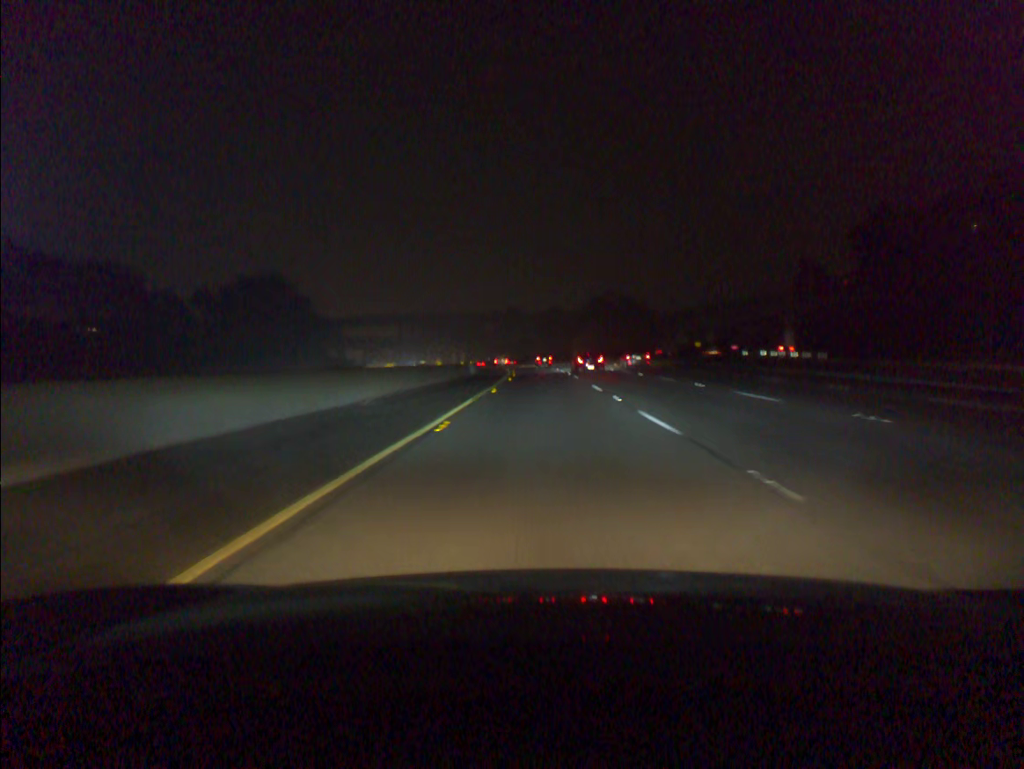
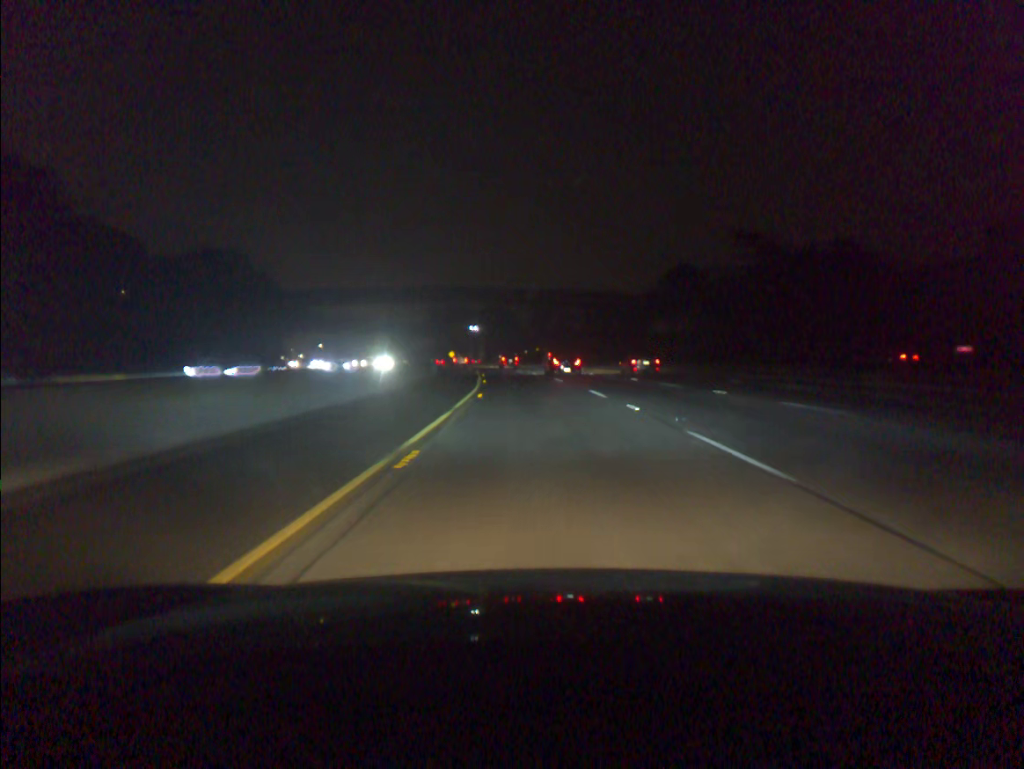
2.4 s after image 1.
(-1.5, +76.9) m; -3°
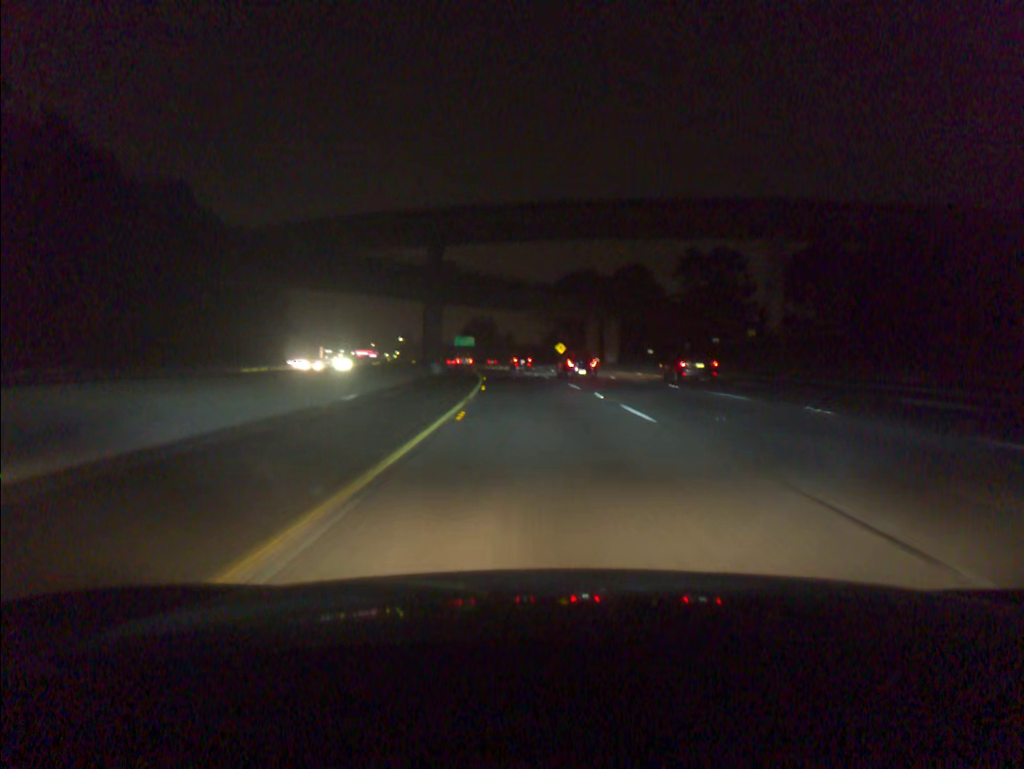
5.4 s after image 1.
(-7.7, +94.8) m; -9°
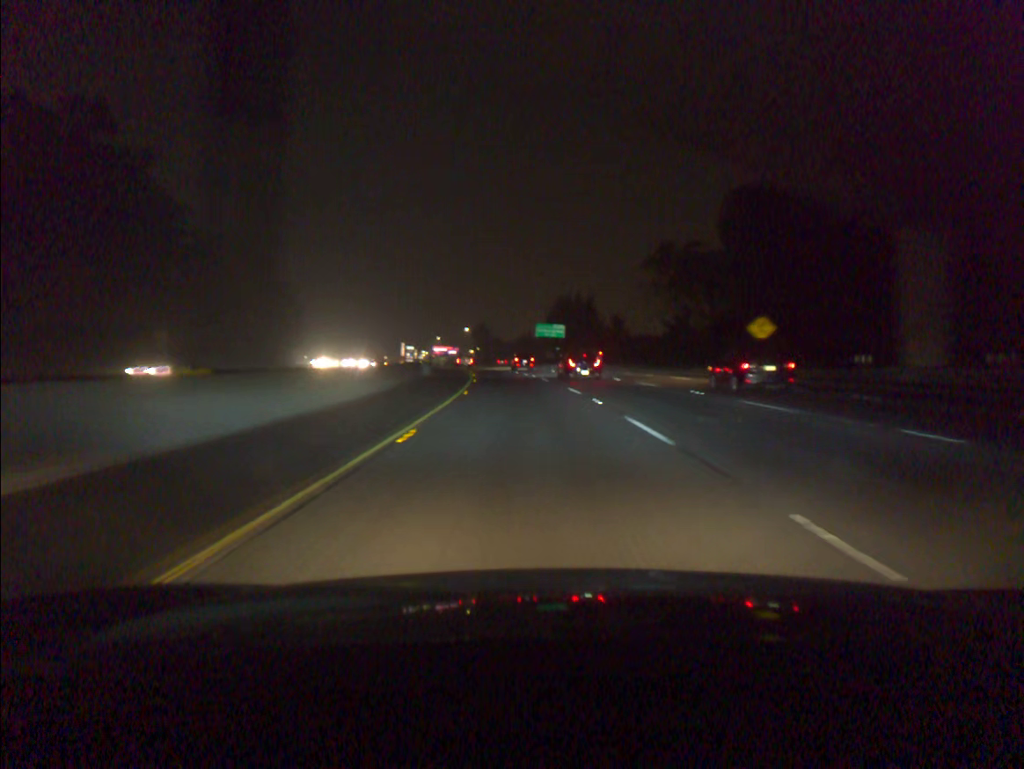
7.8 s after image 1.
(-4.5, +76.9) m; -7°
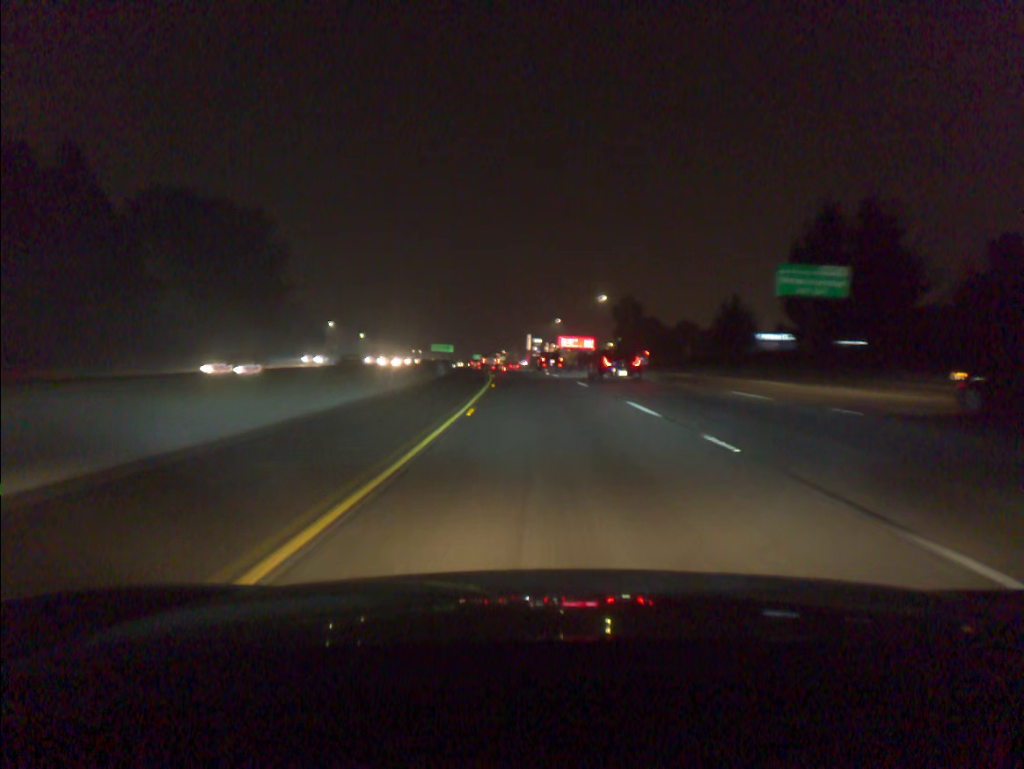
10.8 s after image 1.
(-8.8, +96.7) m; -10°
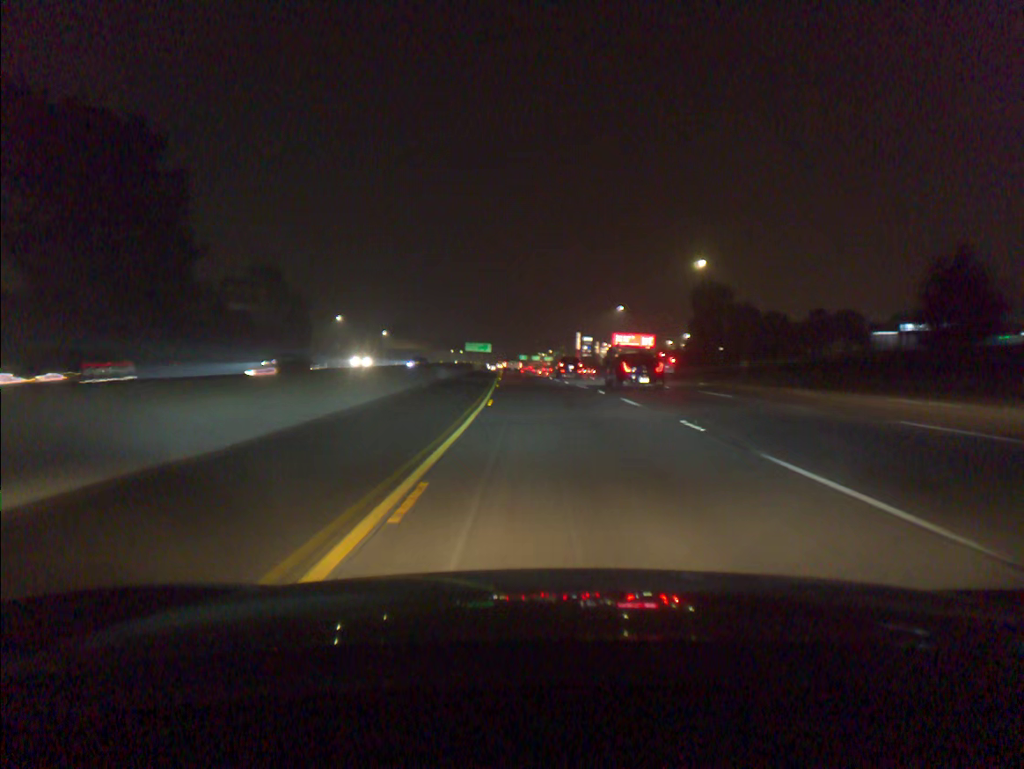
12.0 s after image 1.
(-1.2, +39.2) m; -4°
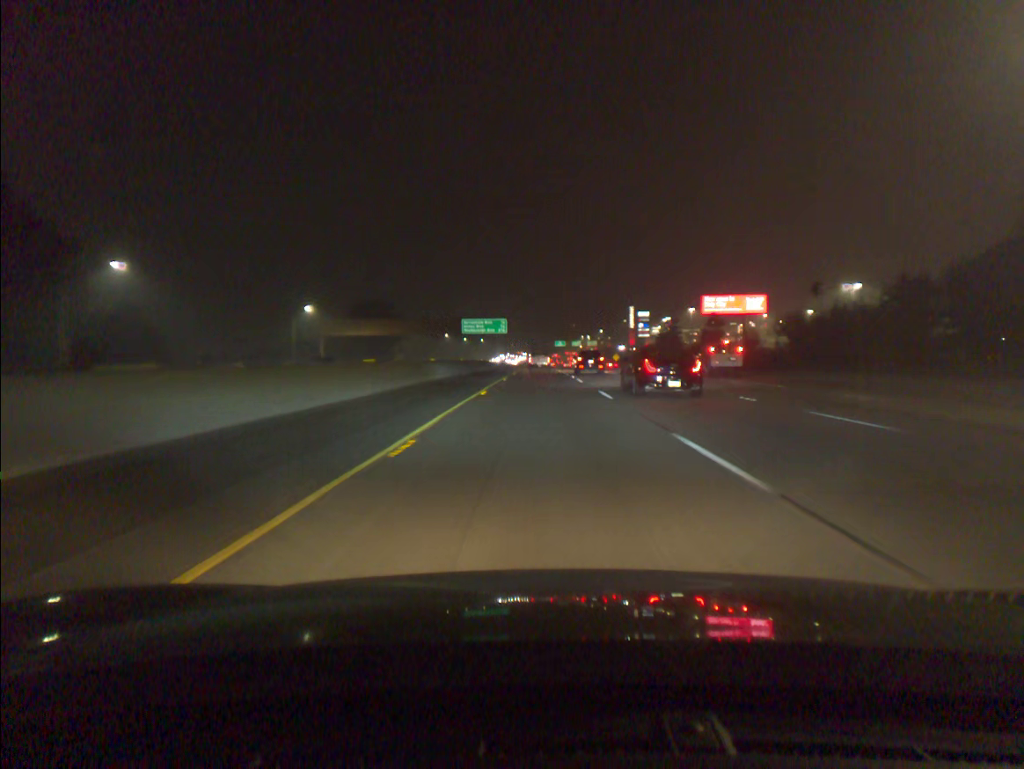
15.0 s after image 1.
(-3.2, +98.8) m; -3°
